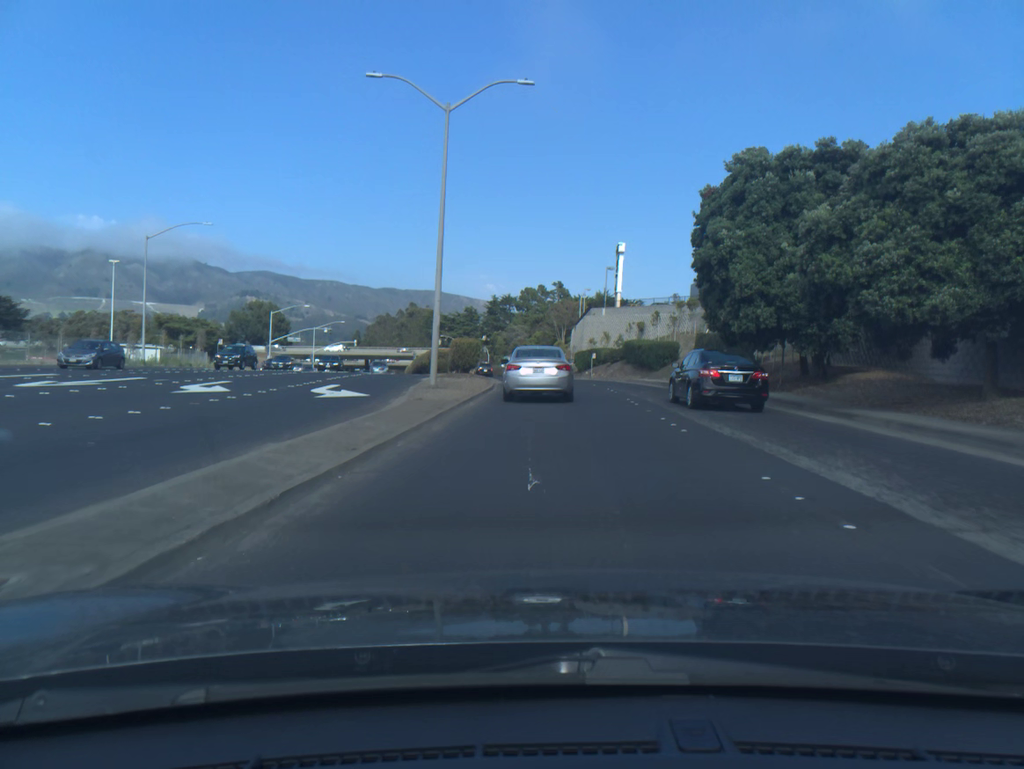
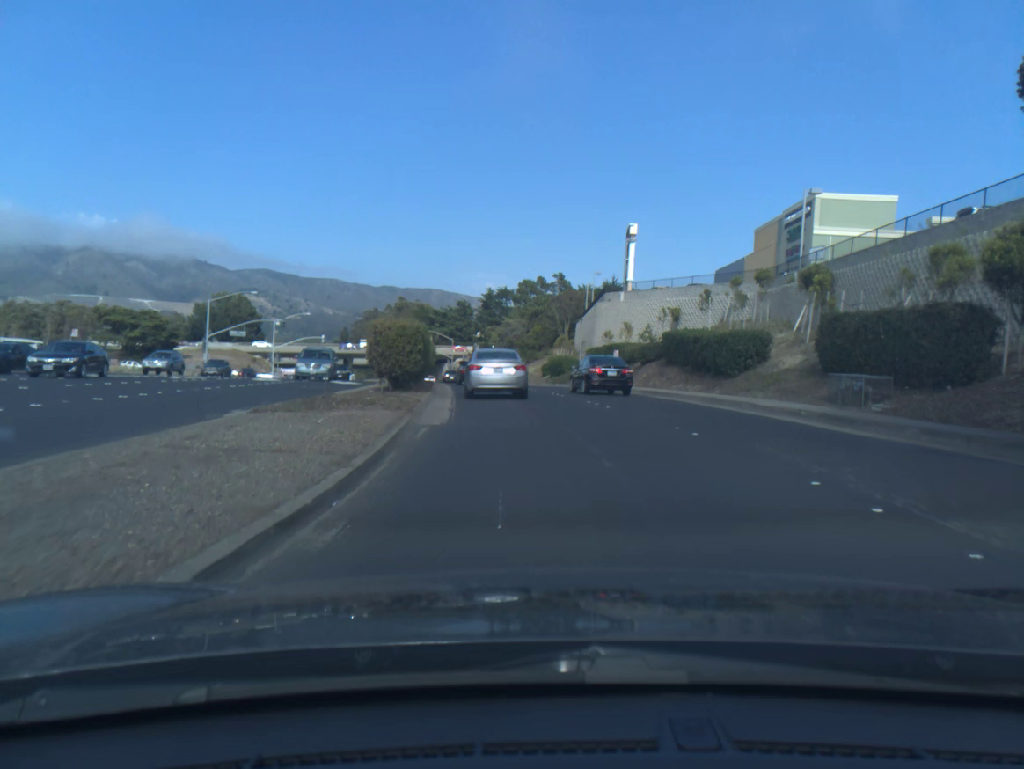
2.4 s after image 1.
(0.0, +22.5) m; 0°
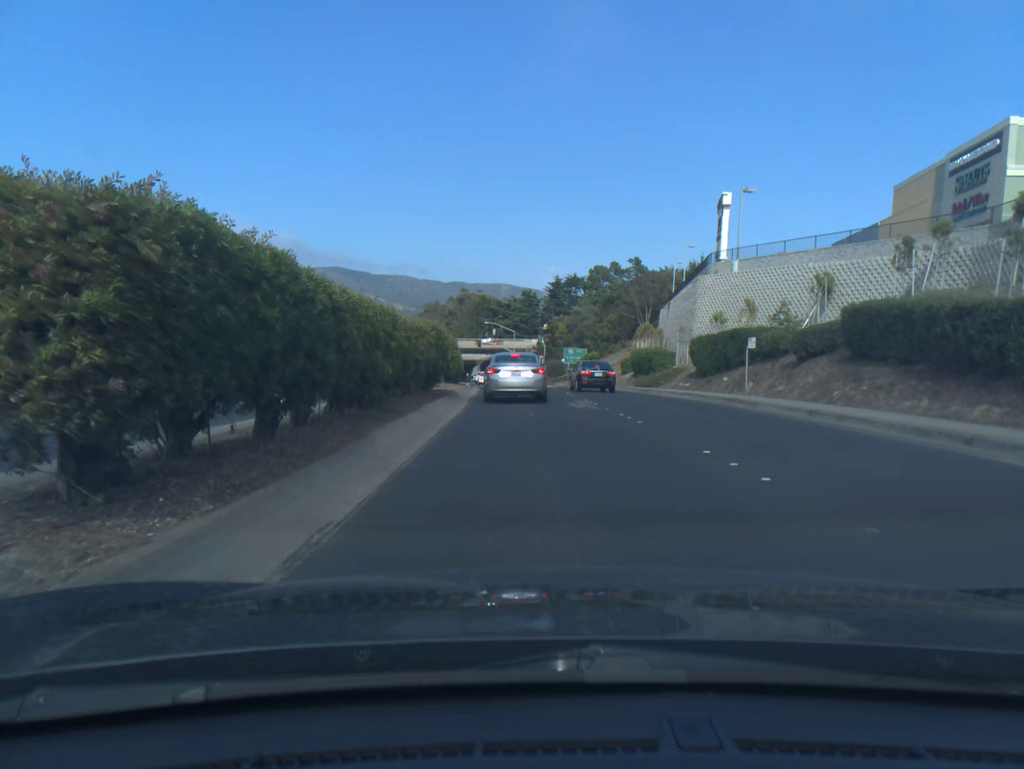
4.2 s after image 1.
(-0.6, +18.7) m; -5°
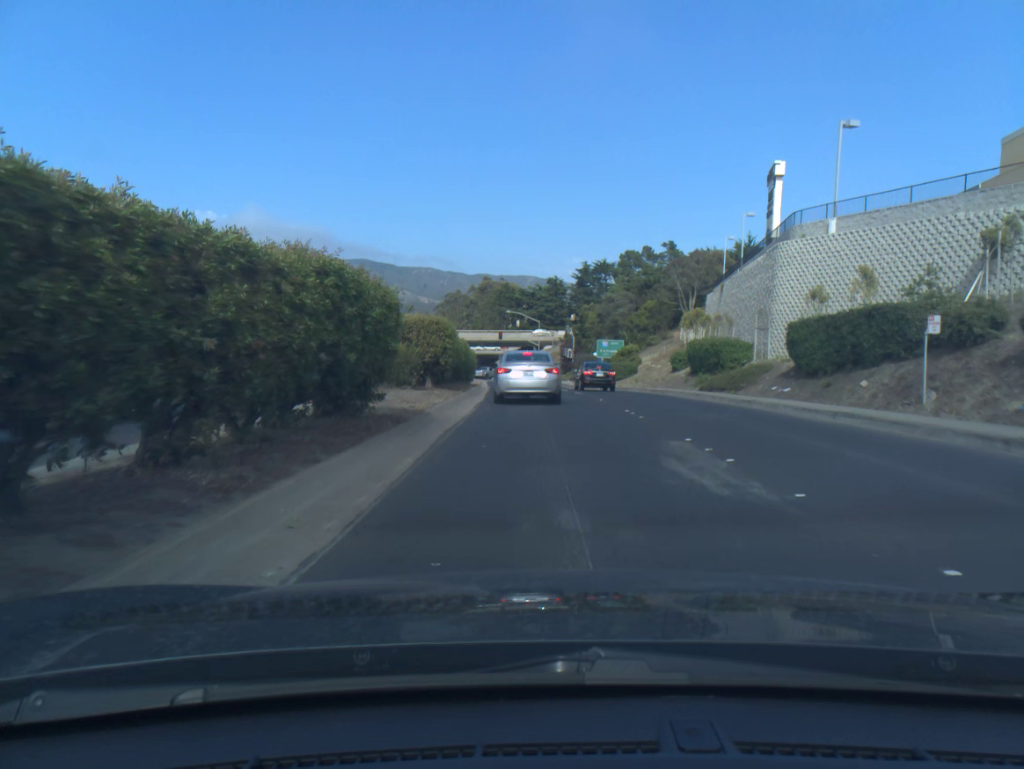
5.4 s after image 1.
(-0.2, +13.1) m; -1°
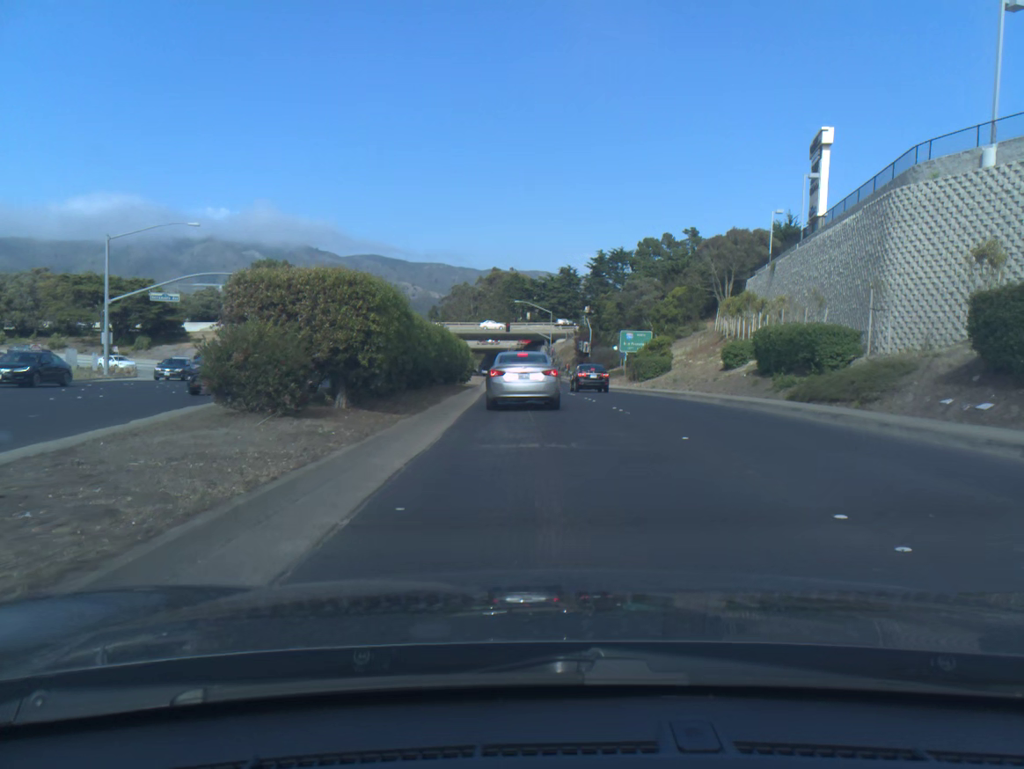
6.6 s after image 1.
(-0.1, +13.1) m; -1°
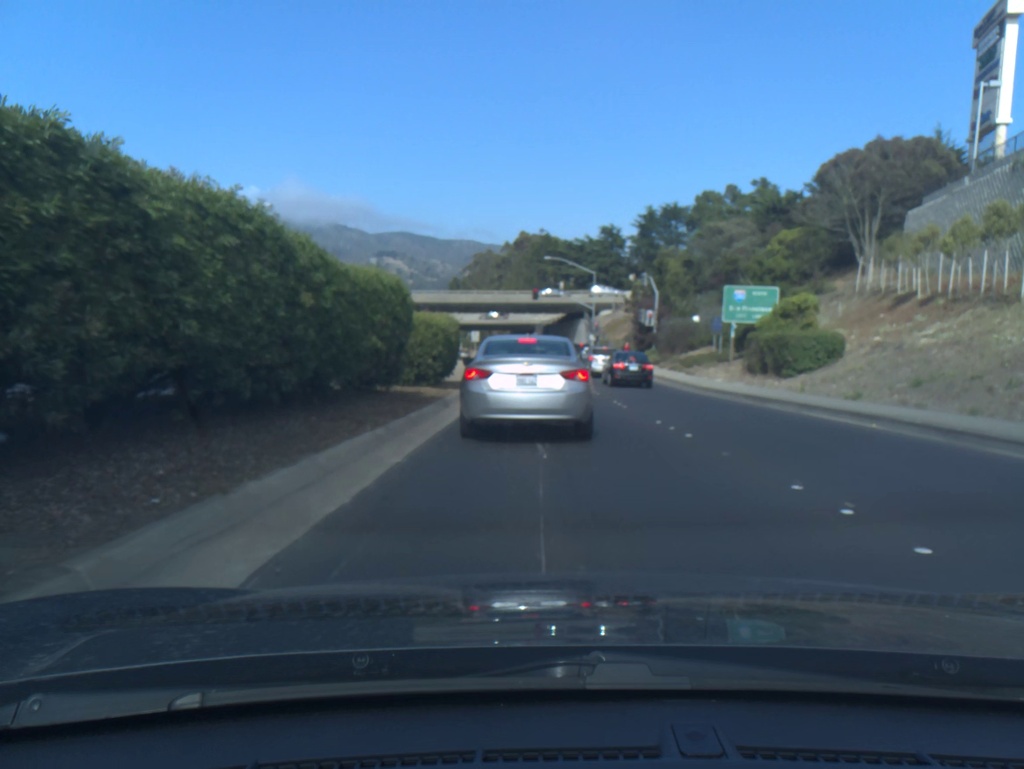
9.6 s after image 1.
(-0.6, +28.2) m; -2°
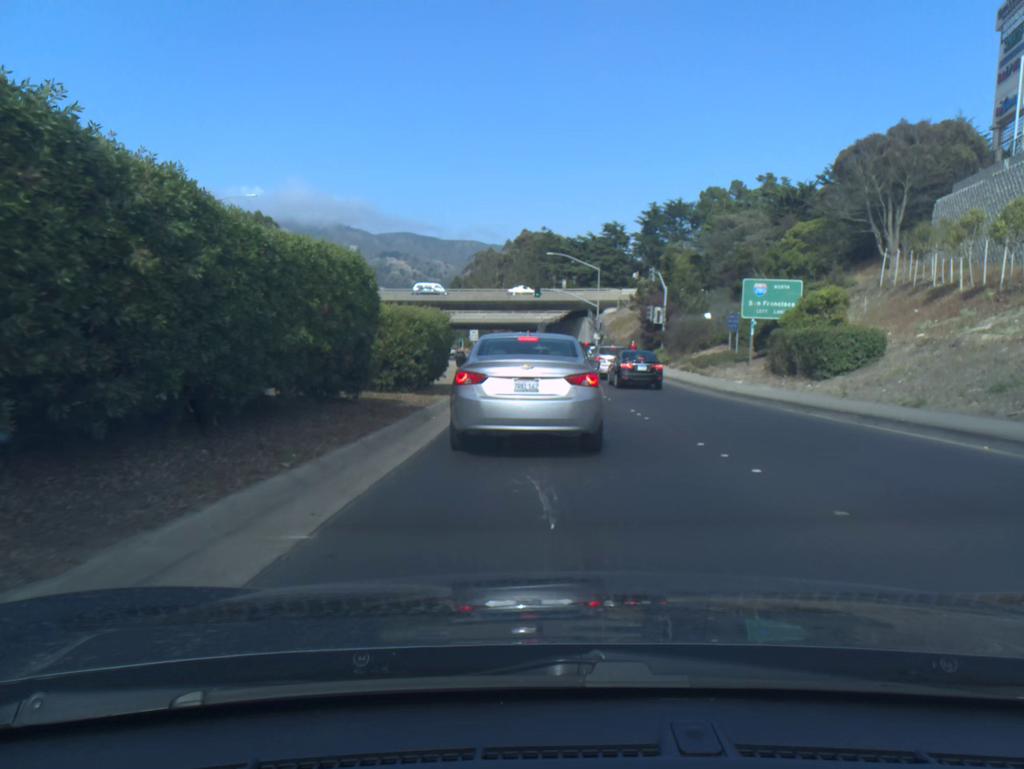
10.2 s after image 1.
(0.0, +3.7) m; 0°
